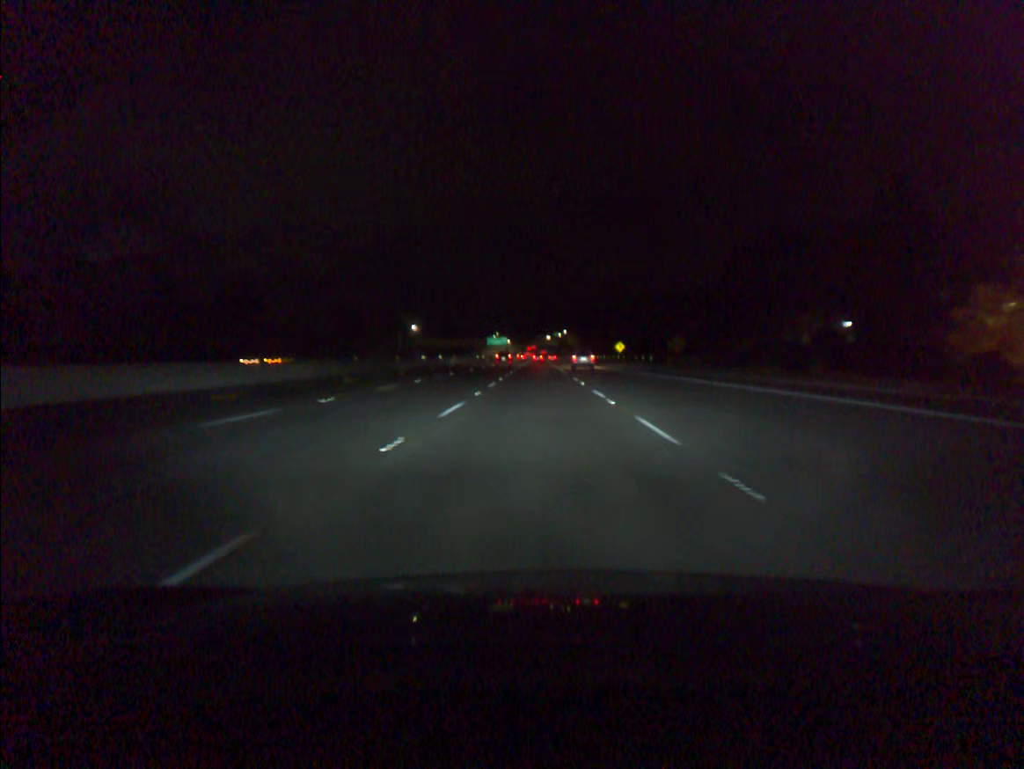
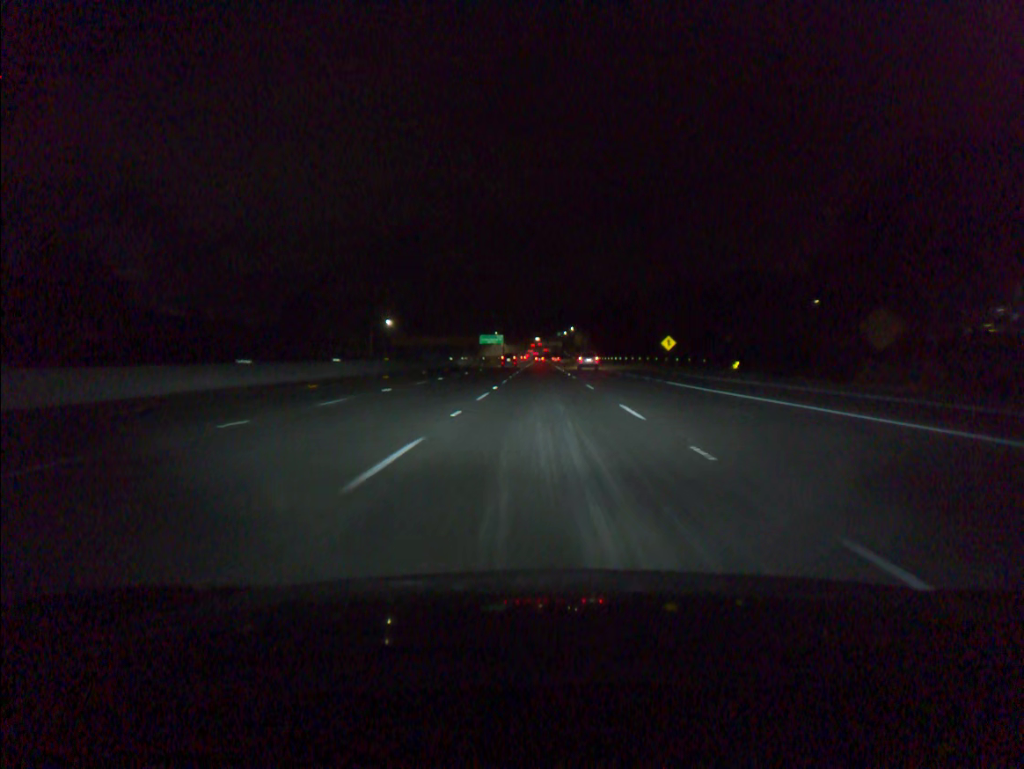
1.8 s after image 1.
(-0.2, +50.7) m; 0°
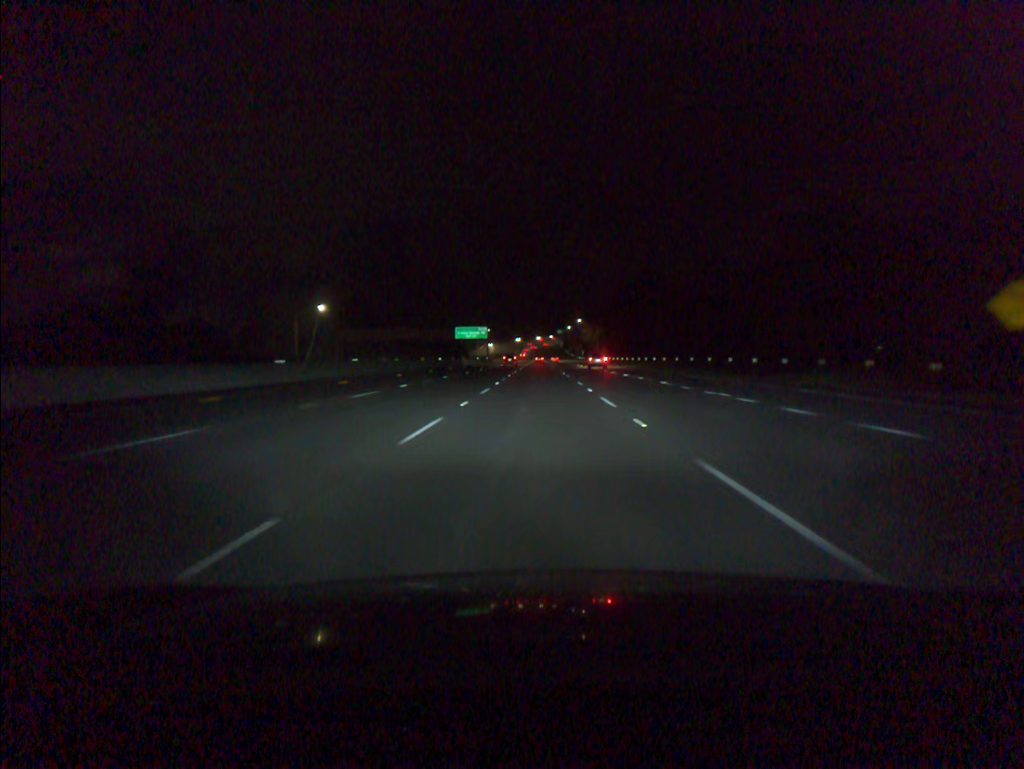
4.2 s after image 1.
(+0.3, +67.4) m; 0°
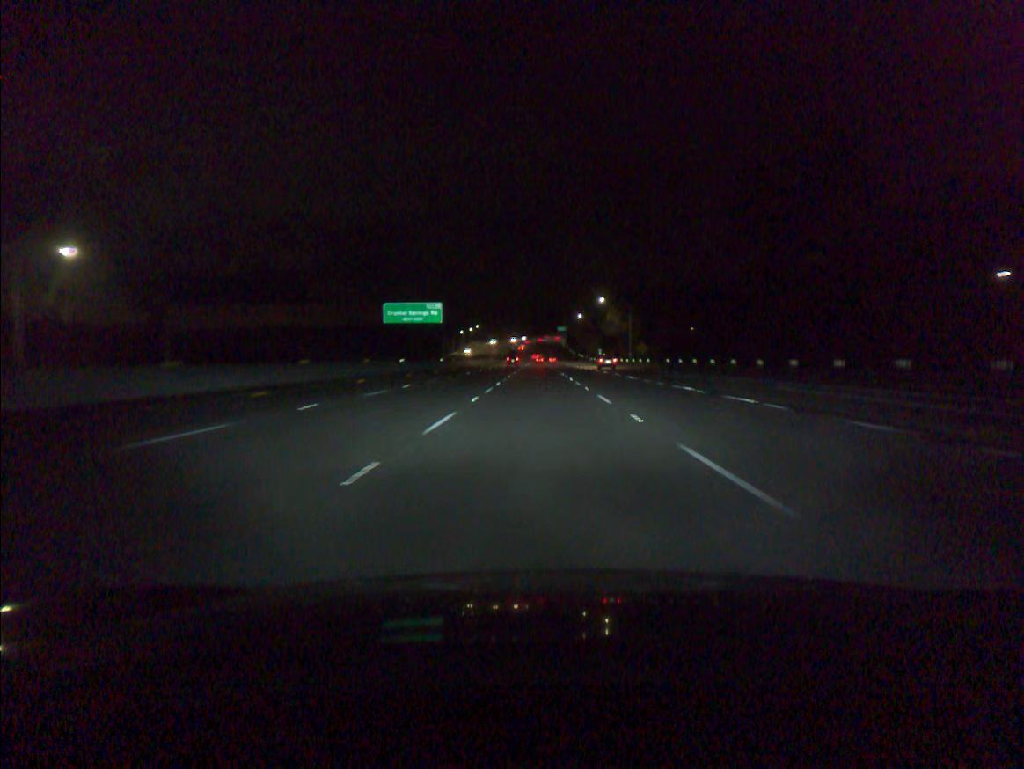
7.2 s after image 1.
(-0.2, +84.0) m; 0°
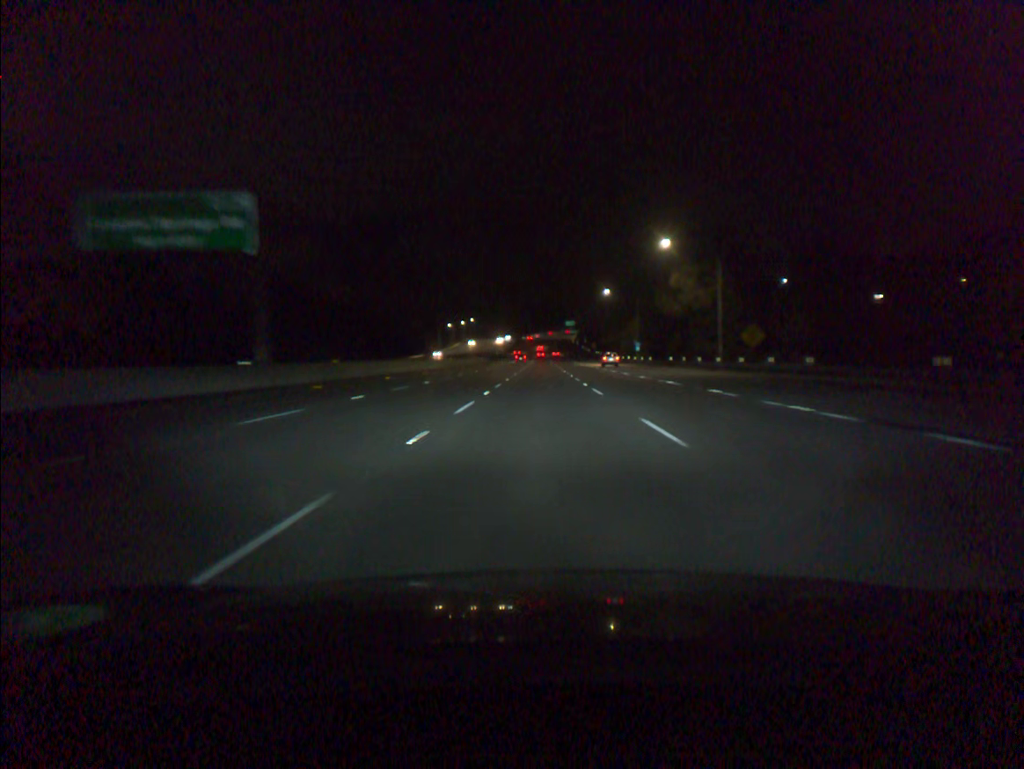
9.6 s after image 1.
(-0.2, +67.3) m; 0°
